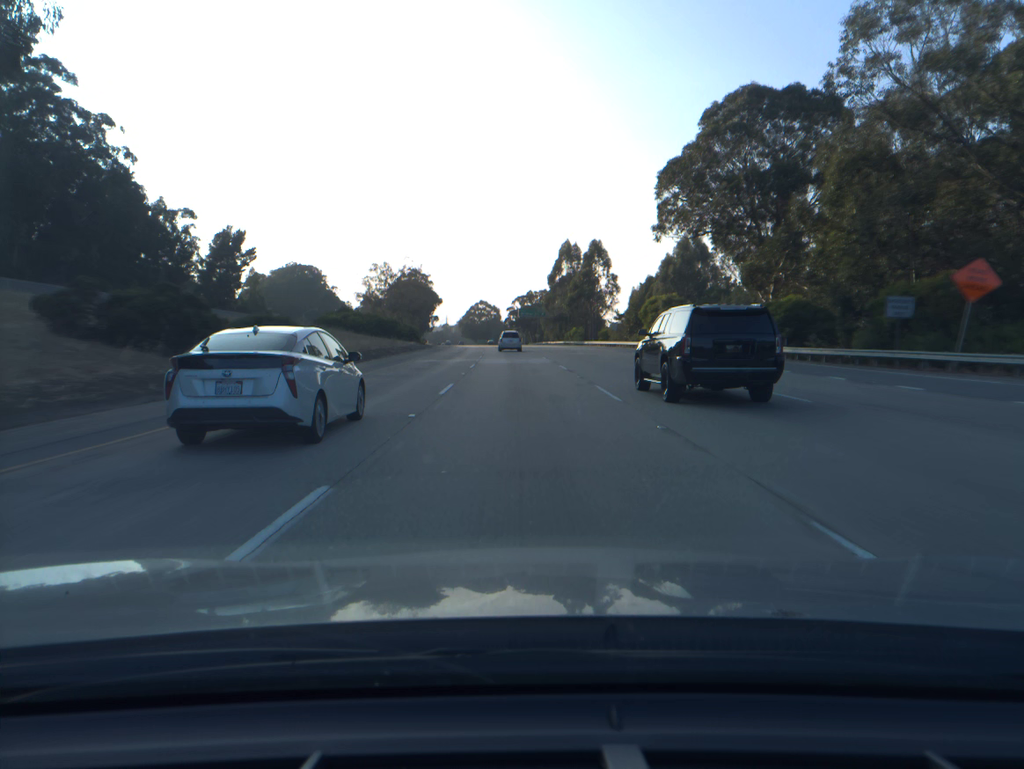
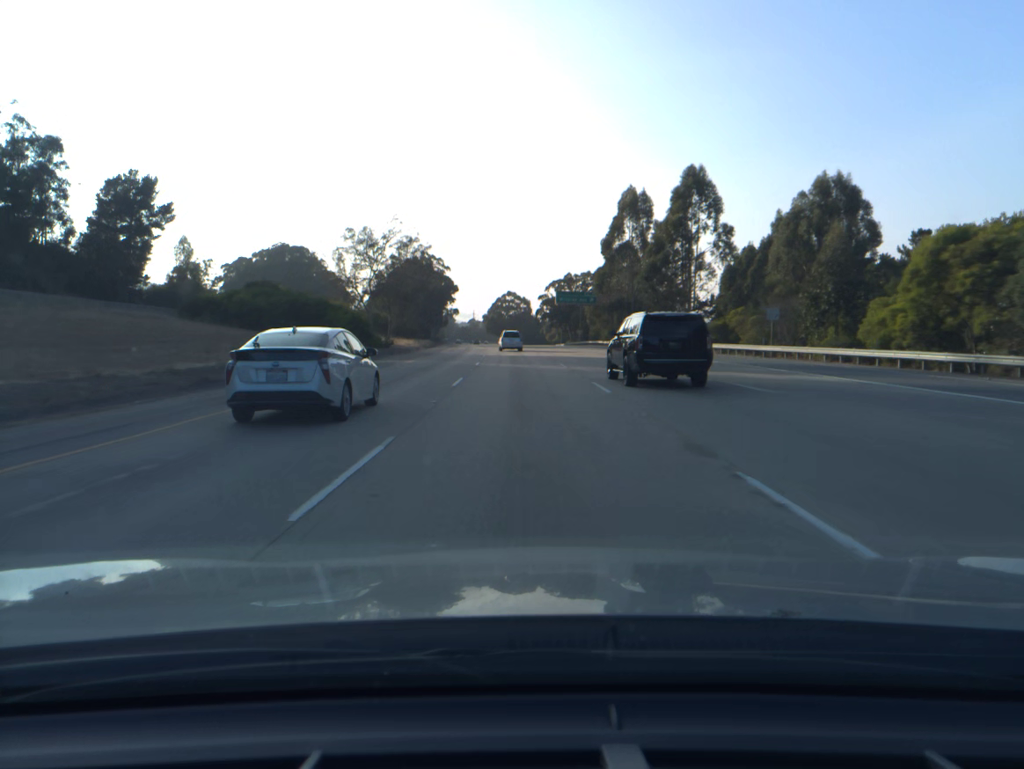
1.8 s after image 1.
(-1.2, +55.9) m; -2°
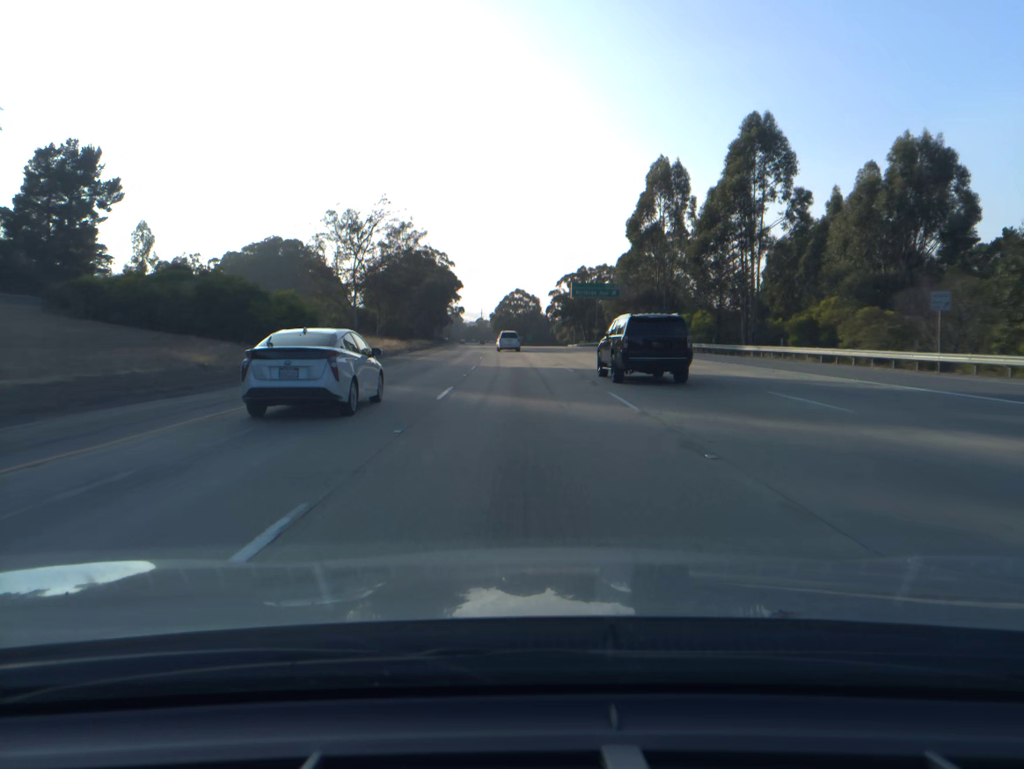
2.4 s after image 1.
(-0.1, +18.7) m; -1°
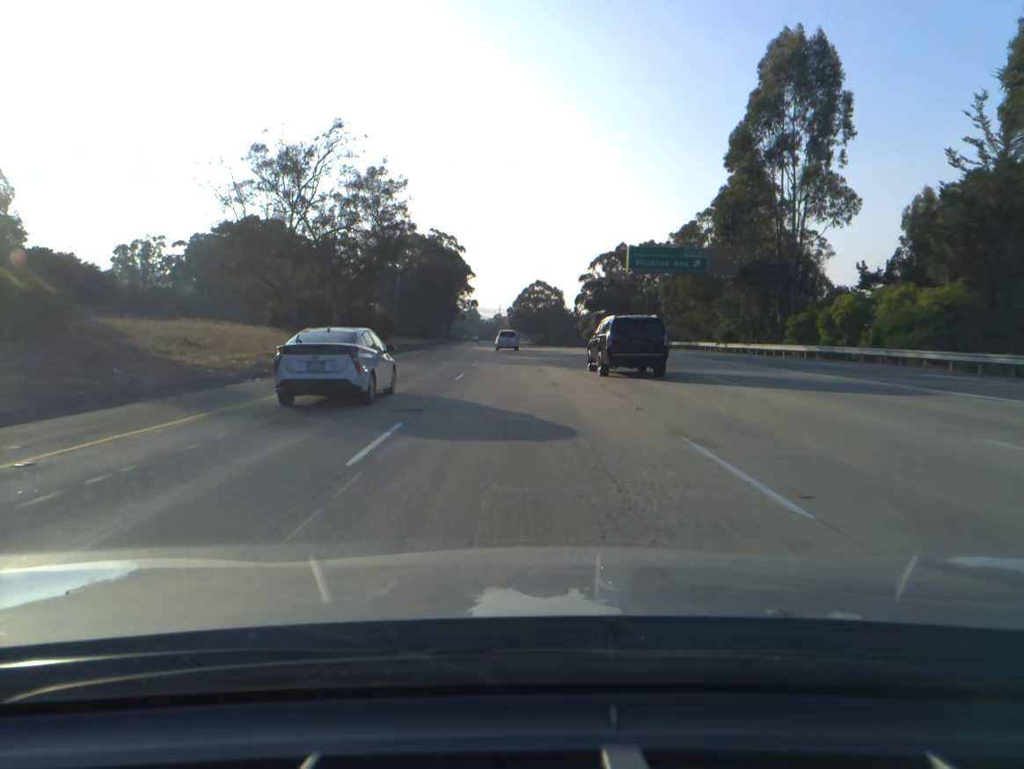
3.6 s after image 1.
(-0.4, +37.6) m; -1°
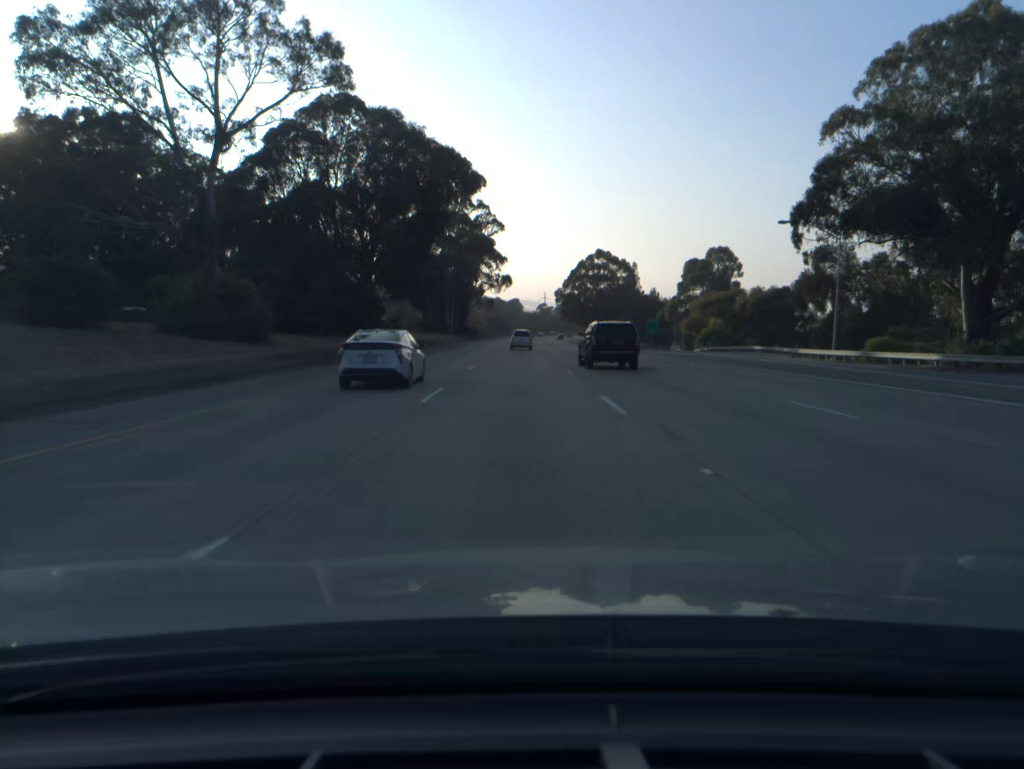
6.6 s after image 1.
(-2.8, +94.6) m; -3°
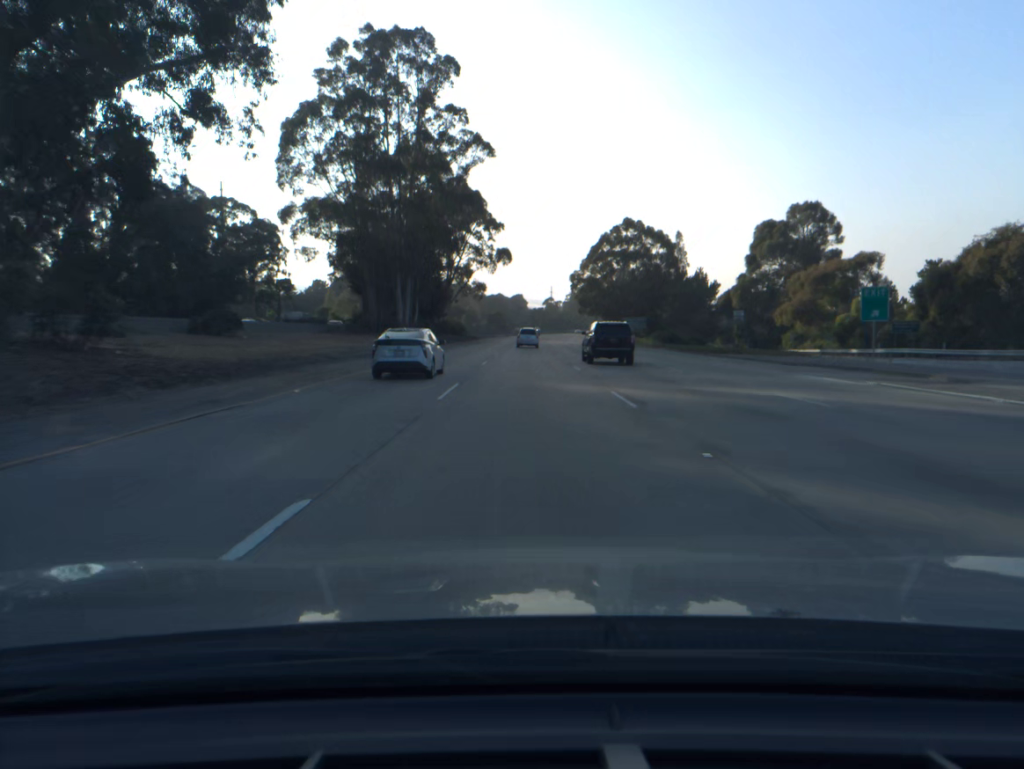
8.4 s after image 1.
(-0.4, +57.4) m; 0°
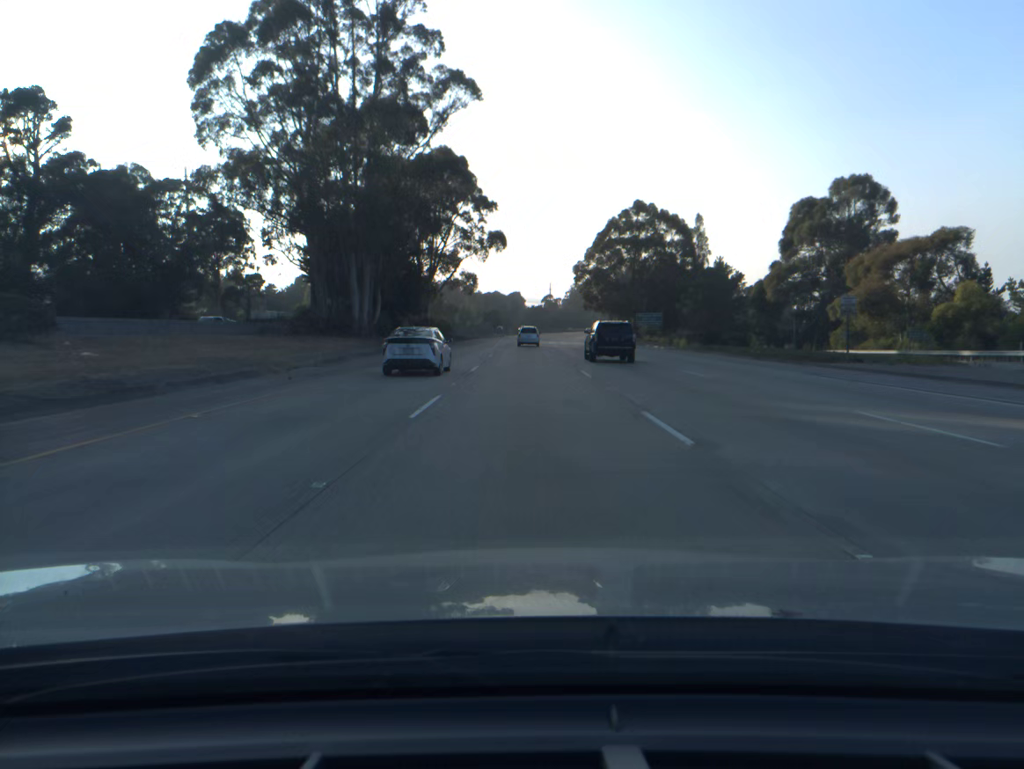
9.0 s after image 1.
(0.0, +19.2) m; 0°
